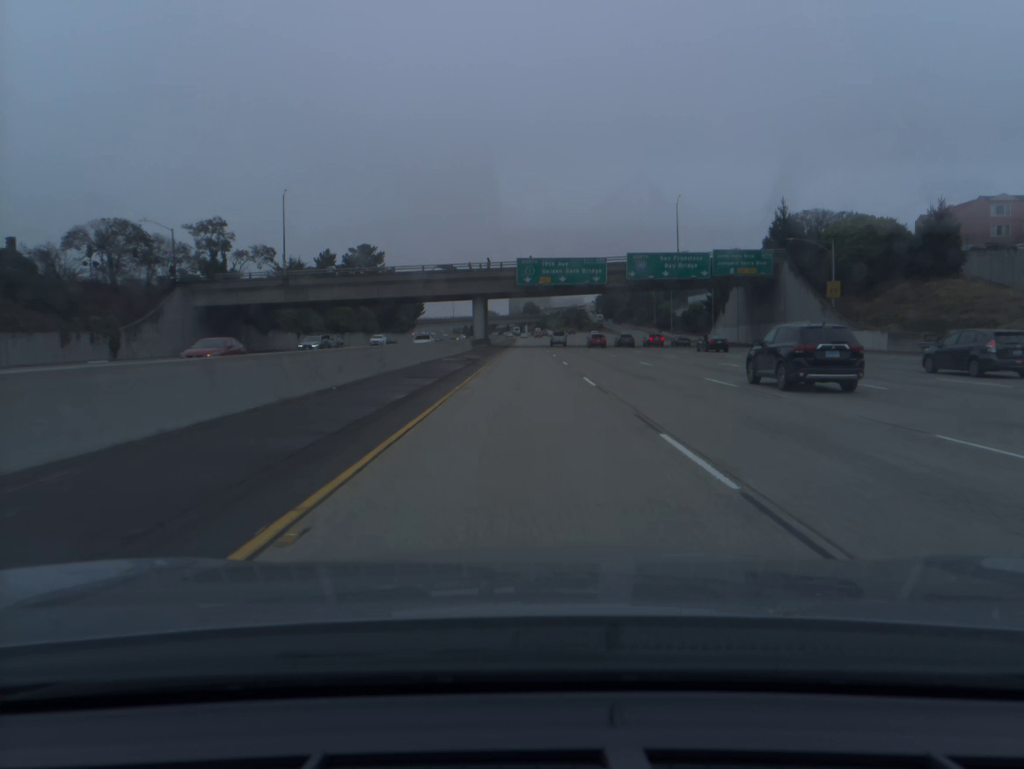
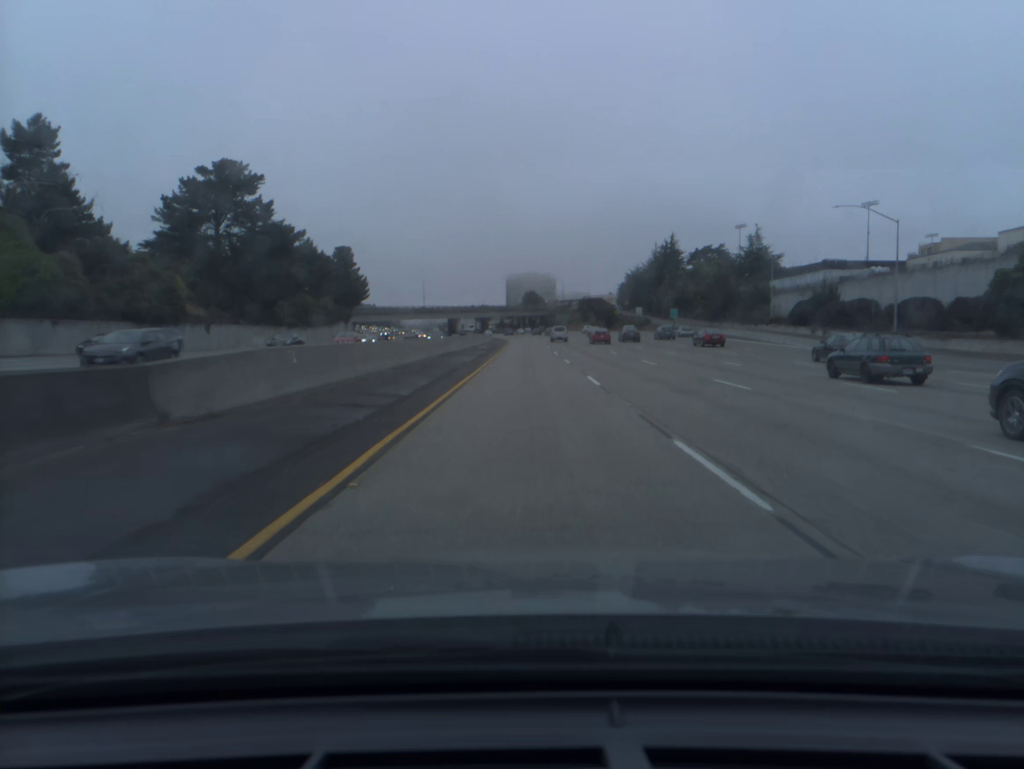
(+0.1, +100.4) m; 0°
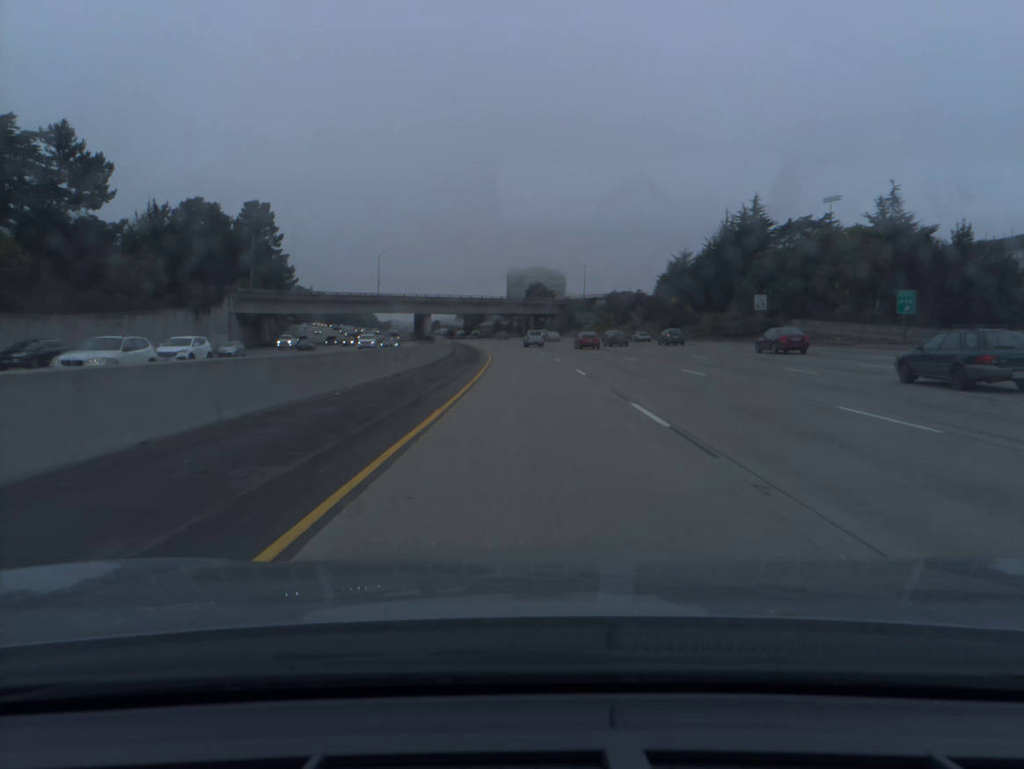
(-0.1, +79.9) m; 0°
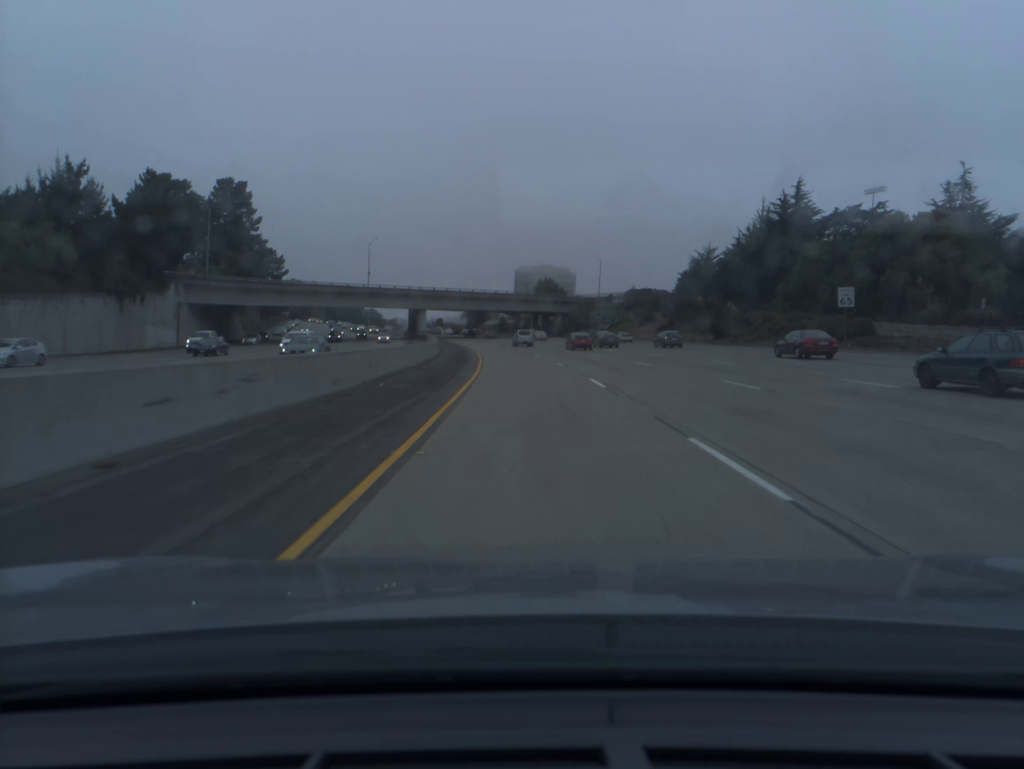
(-0.1, +20.0) m; 0°
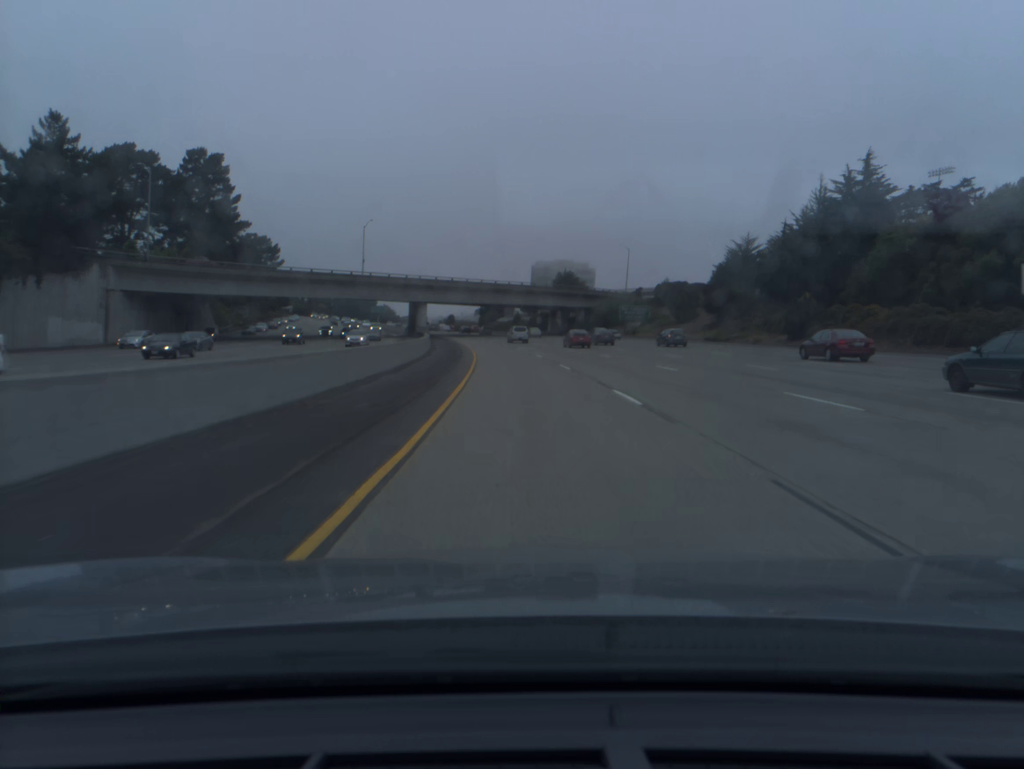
(-0.1, +20.0) m; -1°
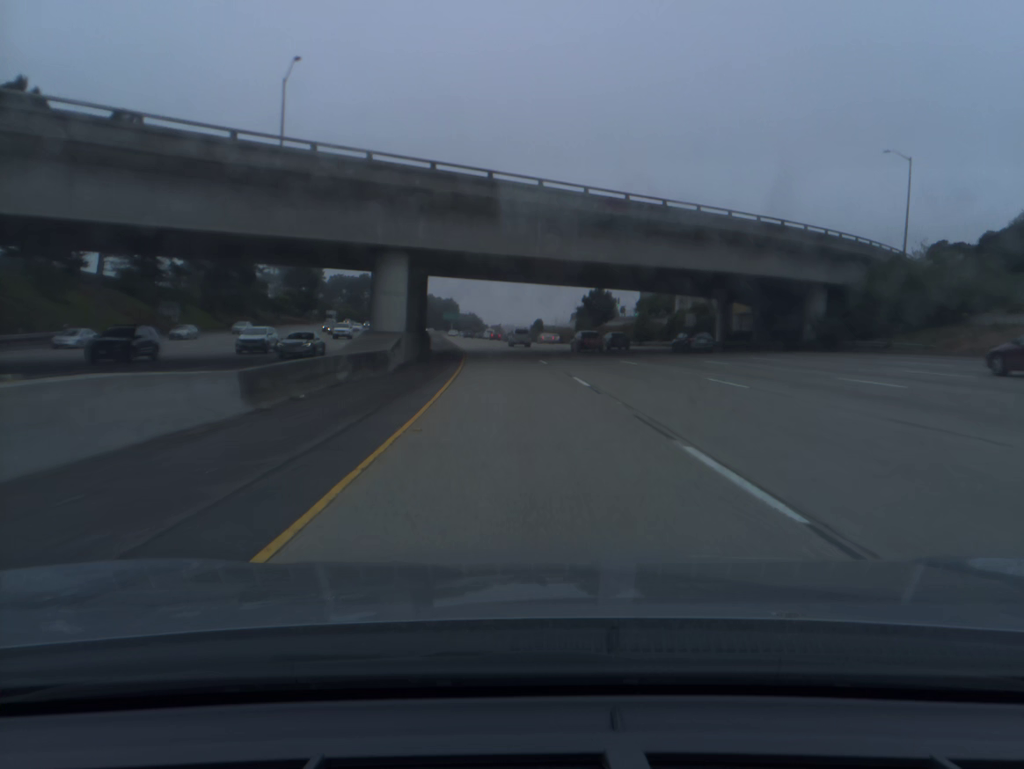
(-4.7, +79.7) m; -7°
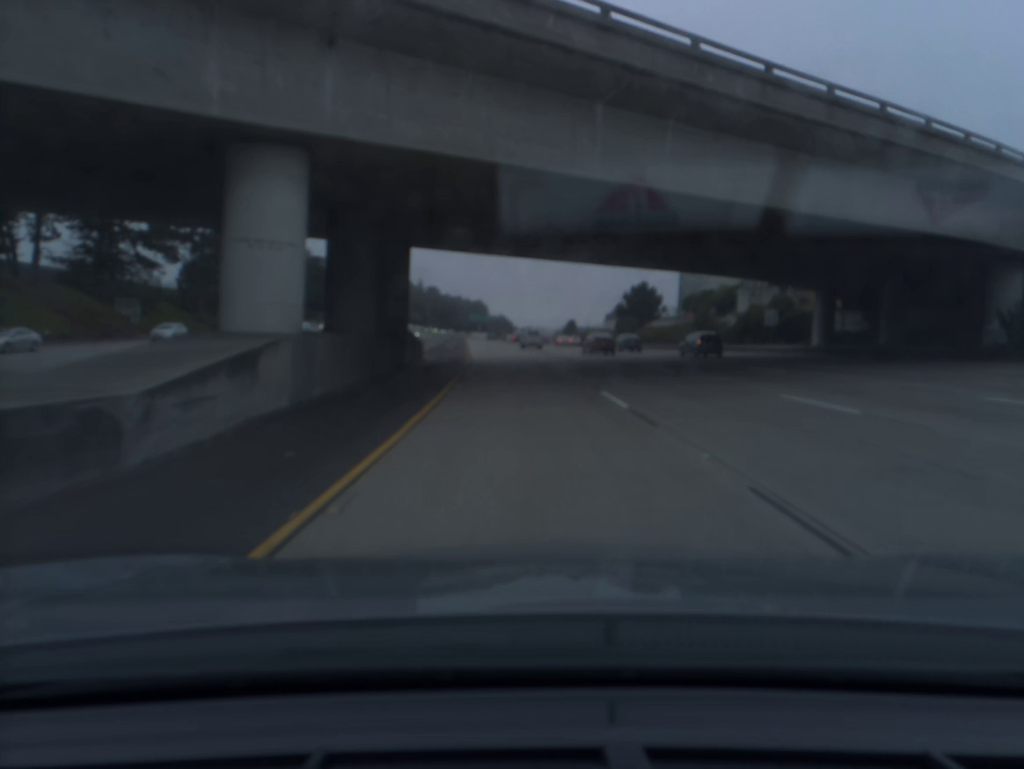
(-0.4, +20.0) m; -2°
